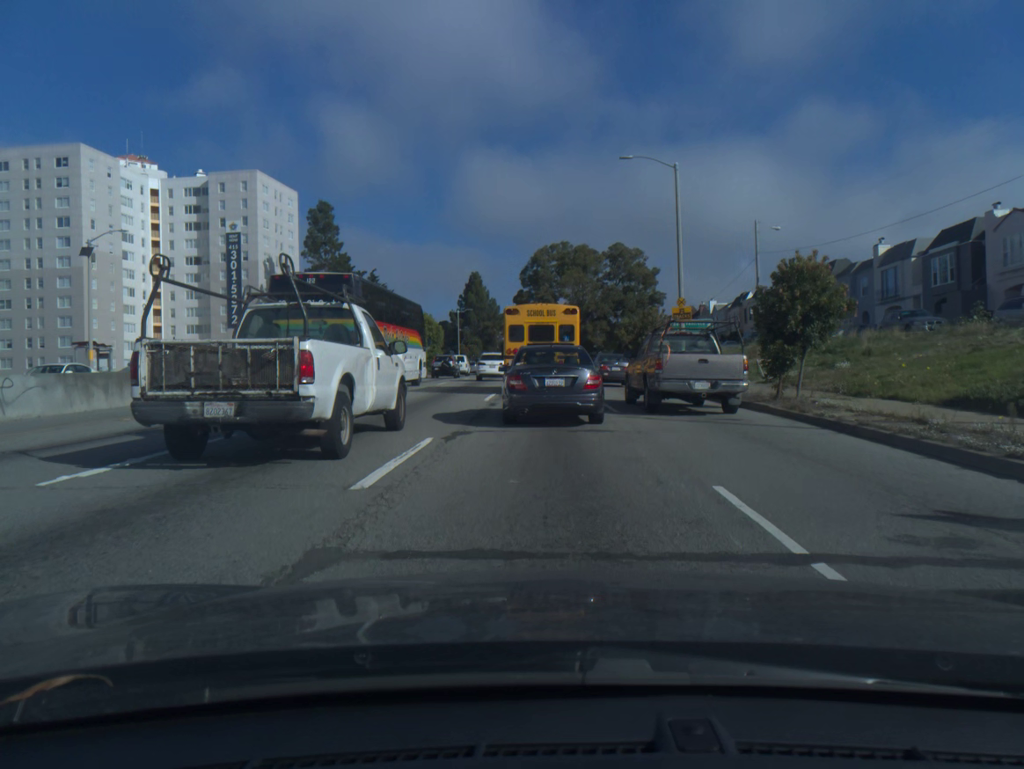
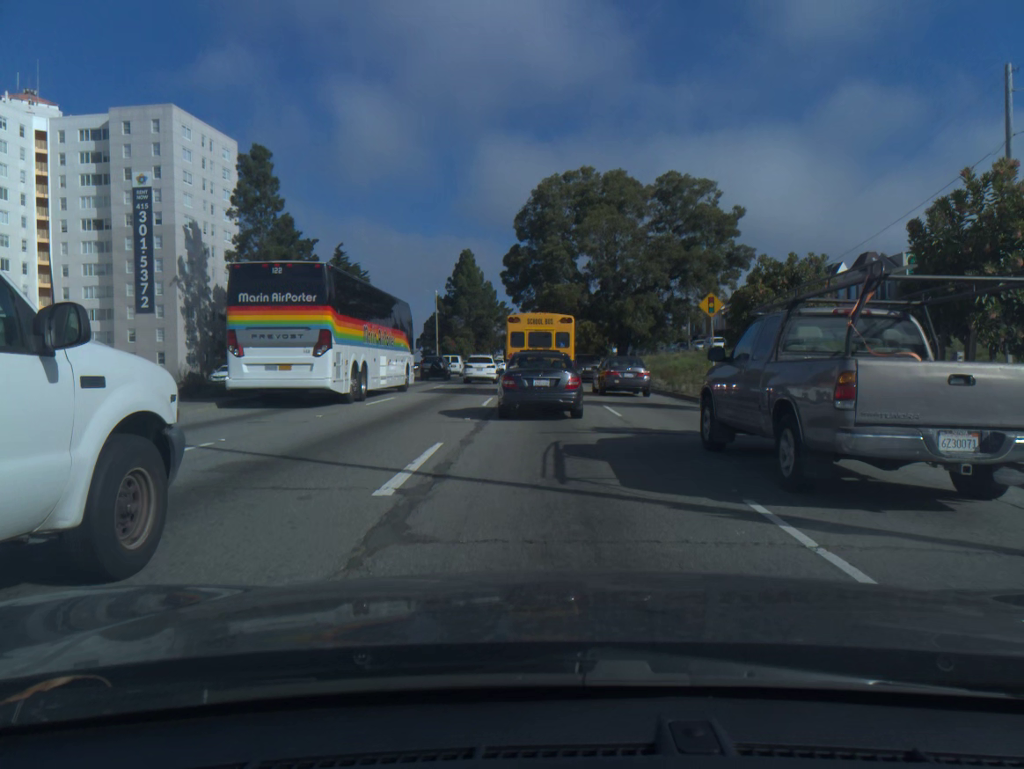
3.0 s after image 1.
(-0.1, +29.5) m; 0°
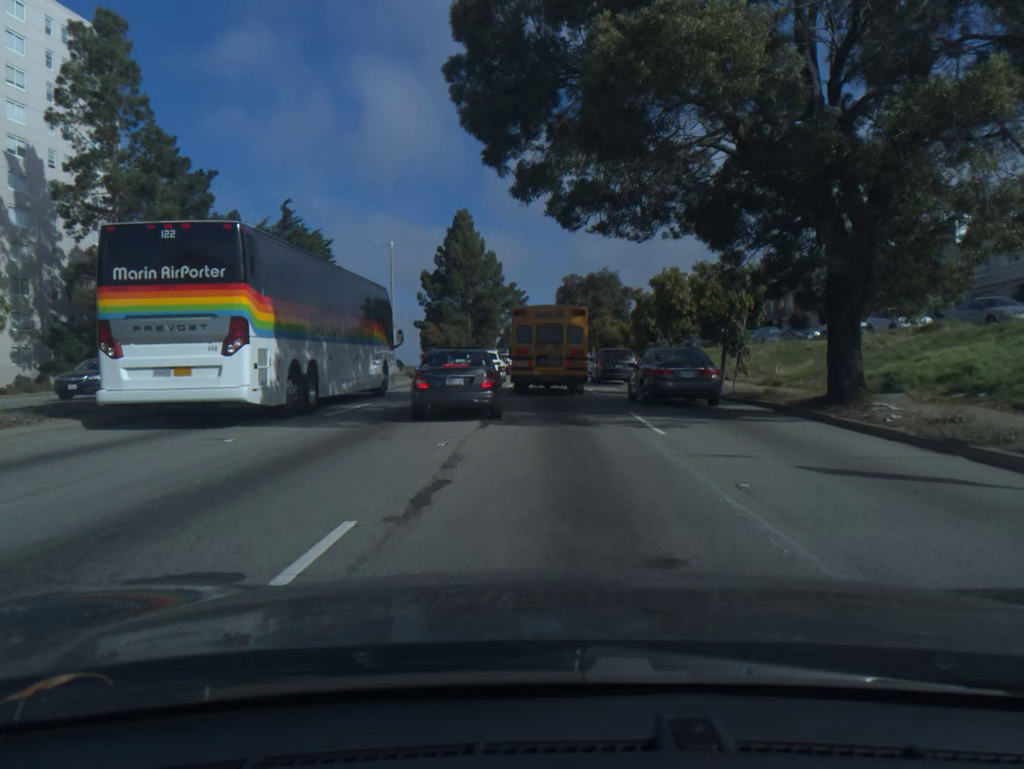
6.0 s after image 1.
(-0.4, +34.8) m; -1°
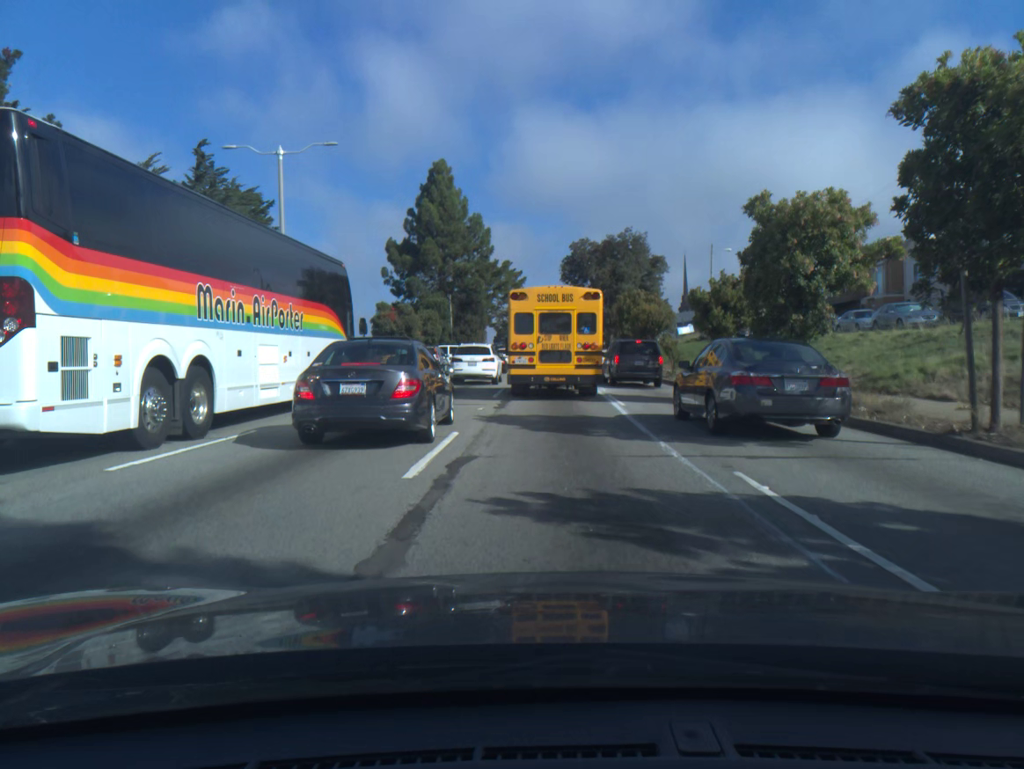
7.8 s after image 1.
(-0.1, +23.0) m; 0°
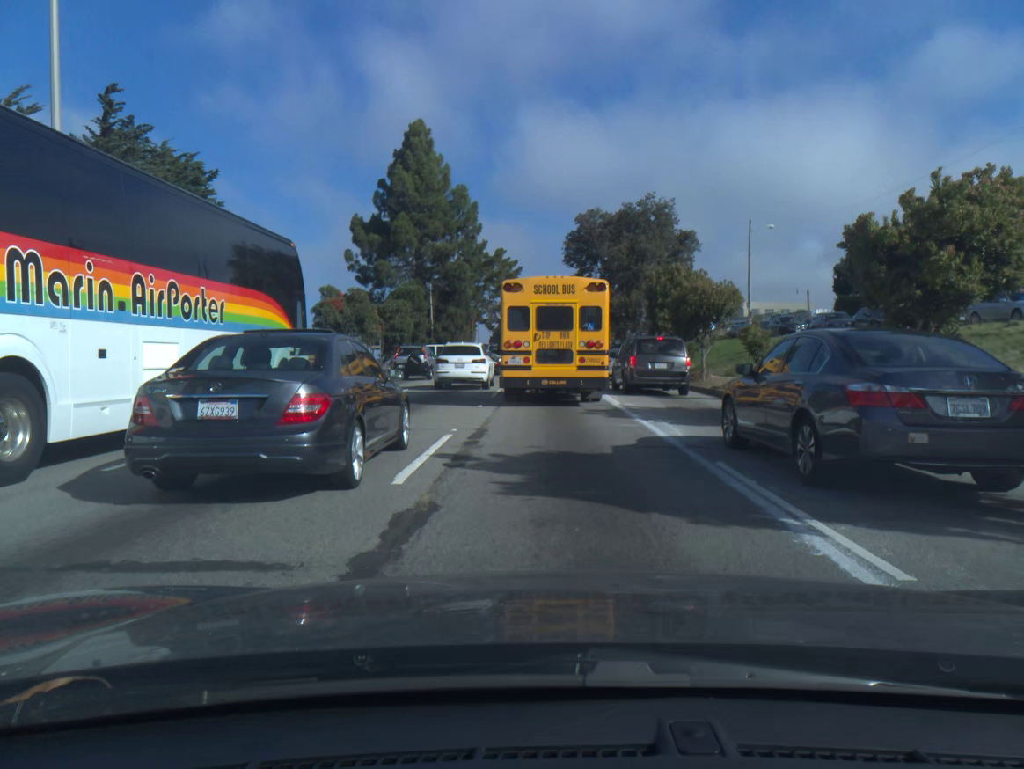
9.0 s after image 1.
(0.0, +14.4) m; 0°
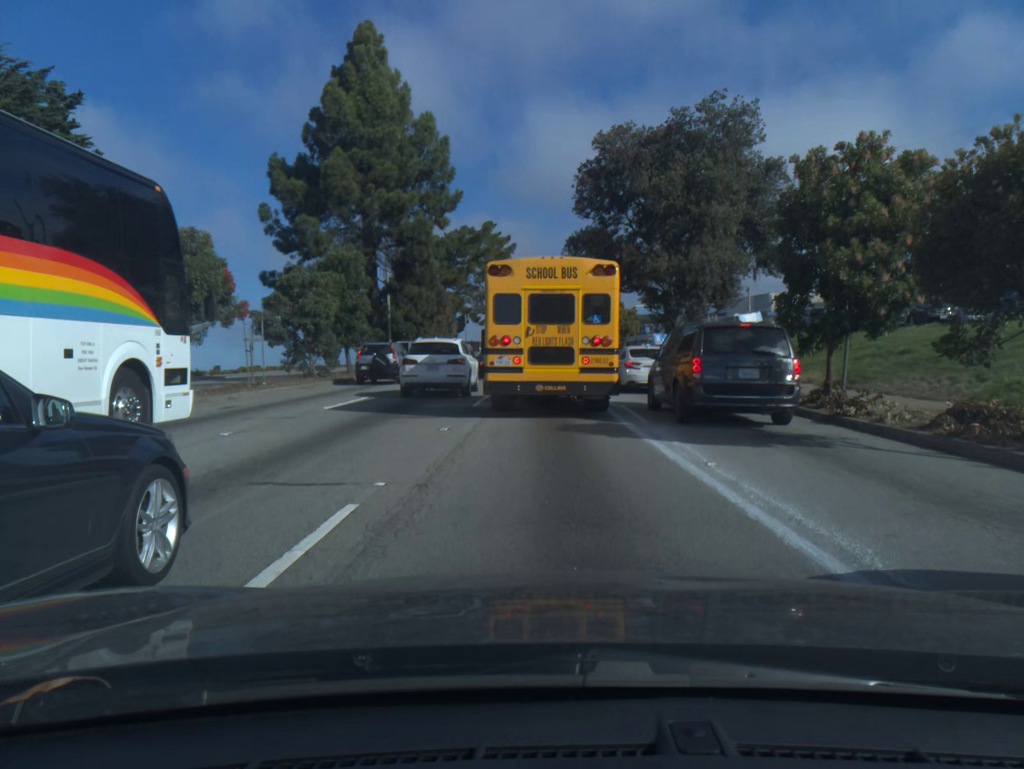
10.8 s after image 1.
(0.0, +20.2) m; 0°
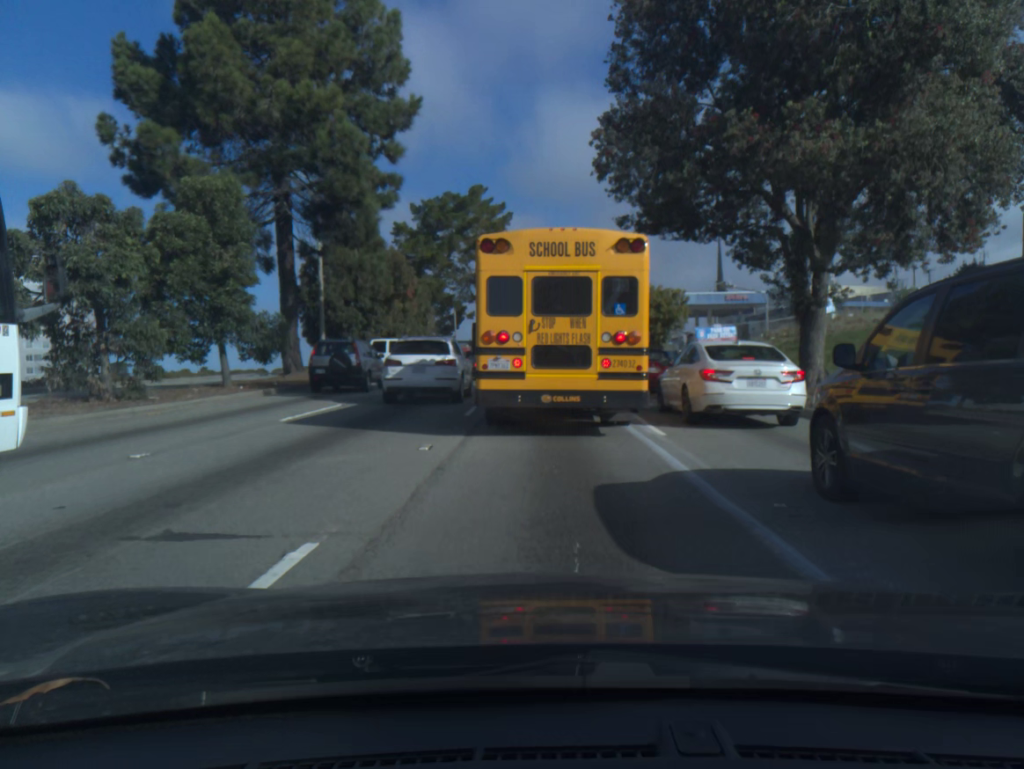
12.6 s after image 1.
(-0.1, +17.3) m; 0°
